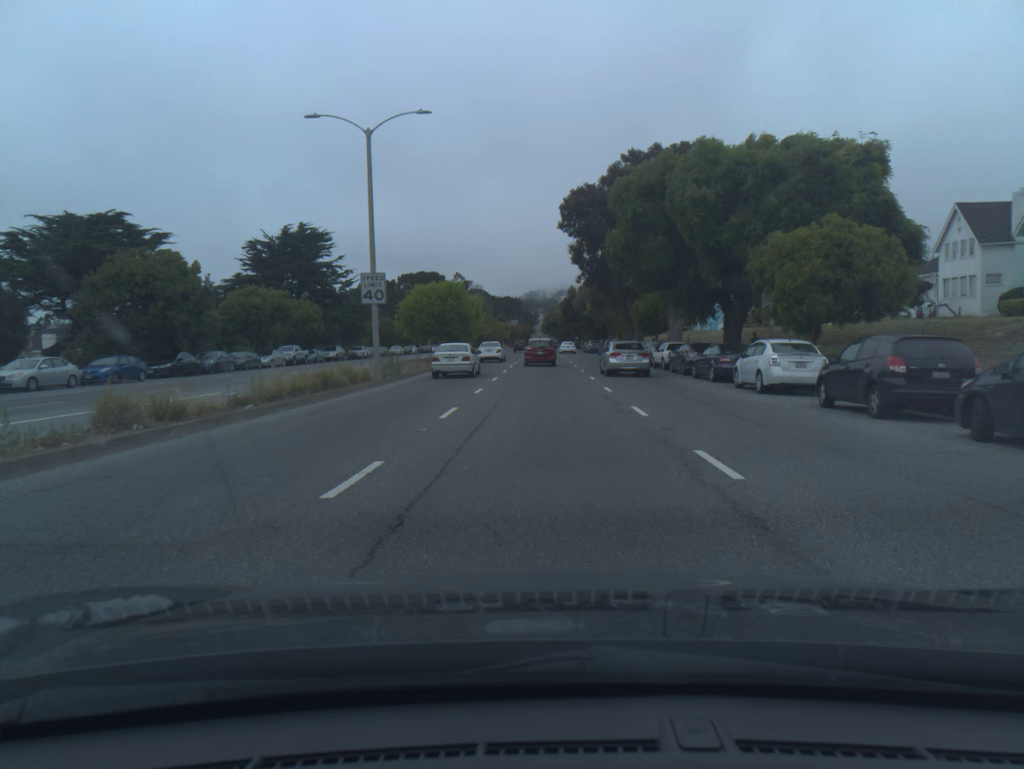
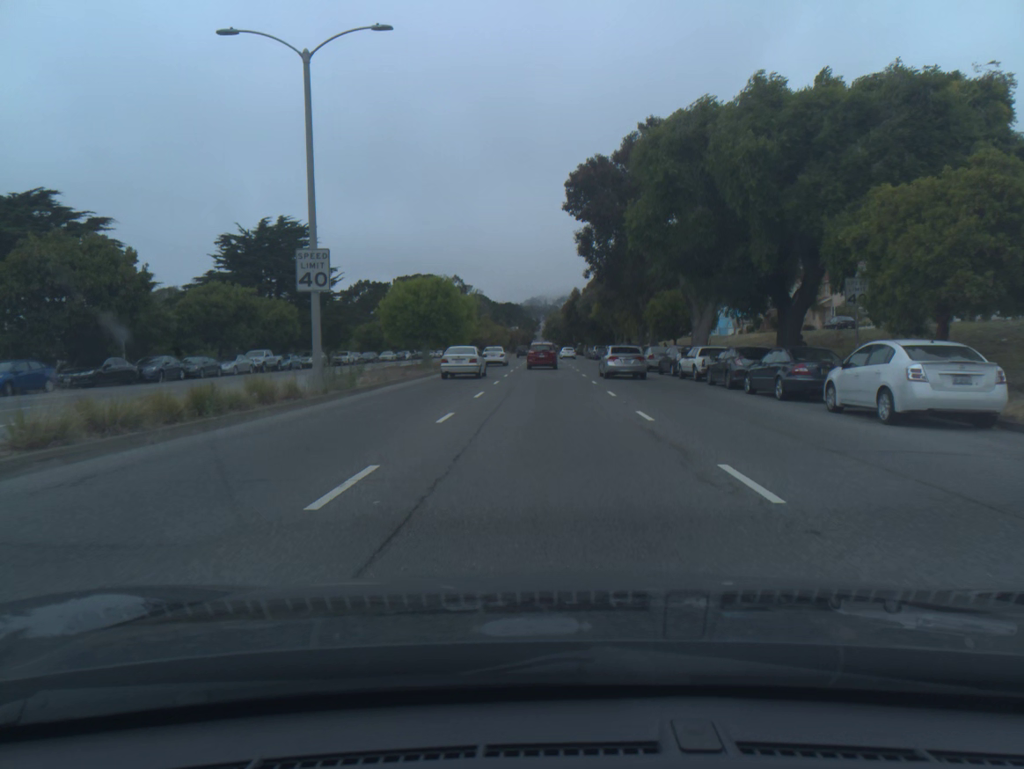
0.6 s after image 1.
(0.0, +8.0) m; 0°
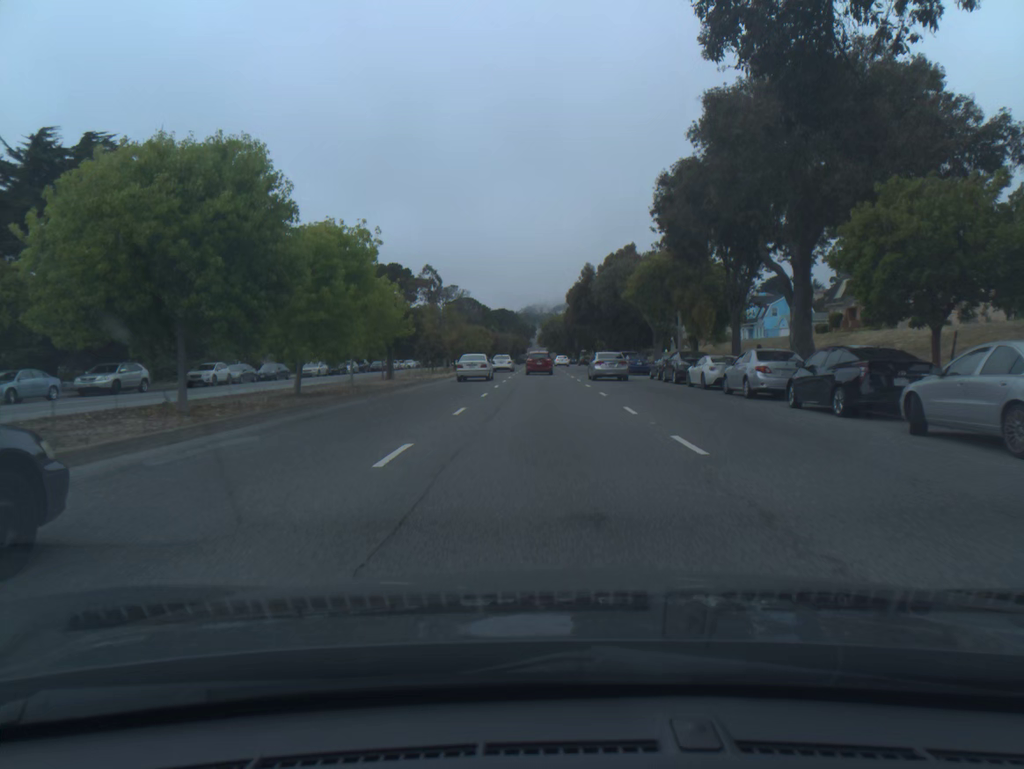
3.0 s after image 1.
(0.0, +34.1) m; 0°
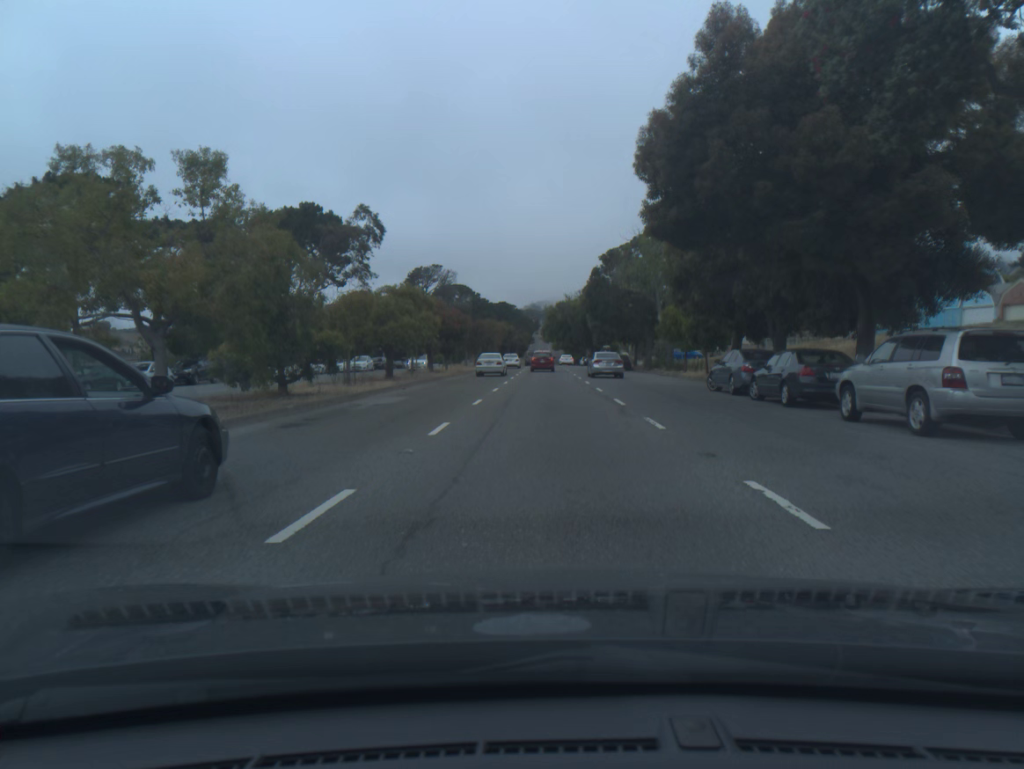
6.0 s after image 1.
(-0.3, +47.1) m; 0°
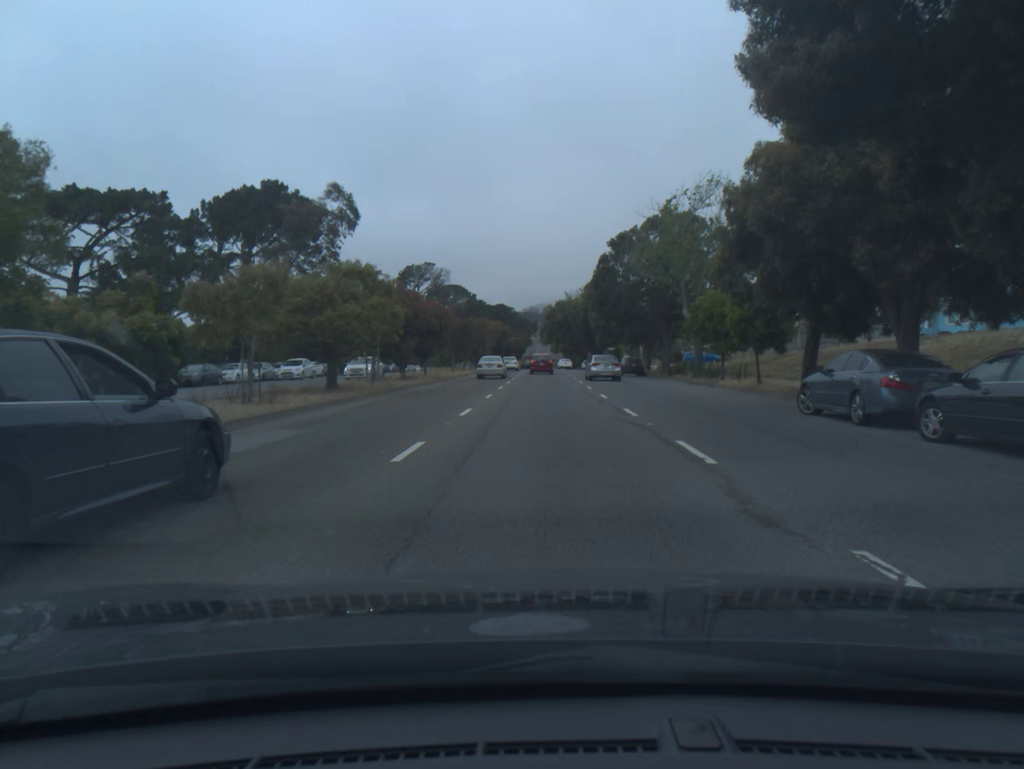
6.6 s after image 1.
(0.0, +10.1) m; 0°
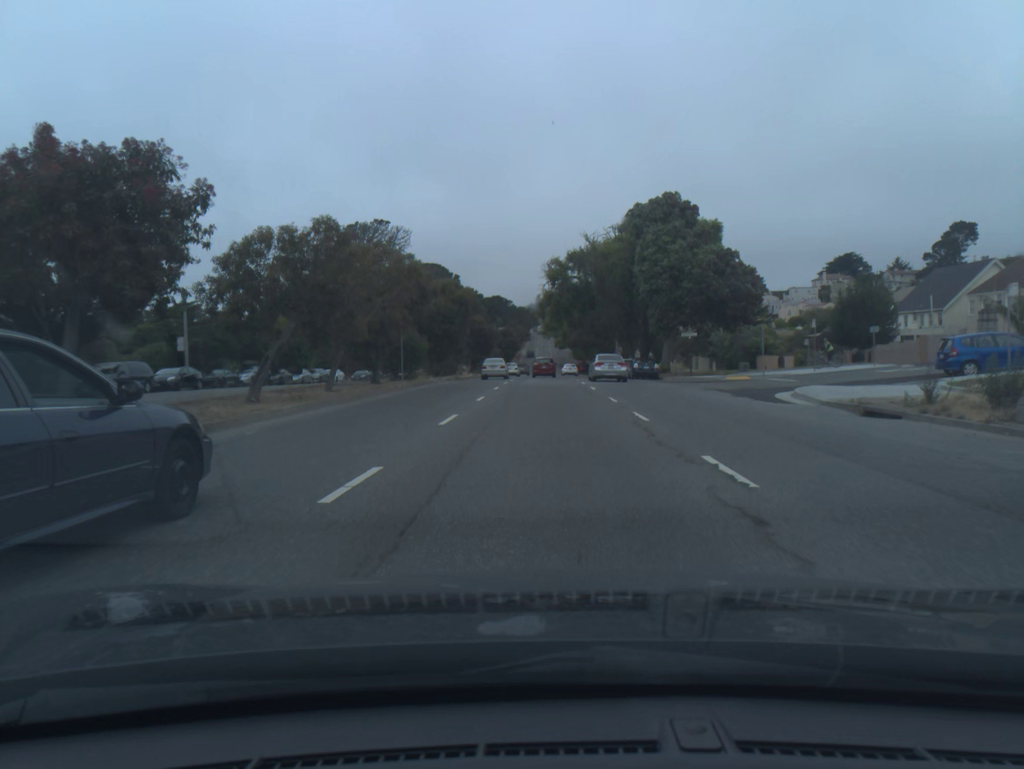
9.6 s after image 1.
(+0.2, +53.5) m; 0°
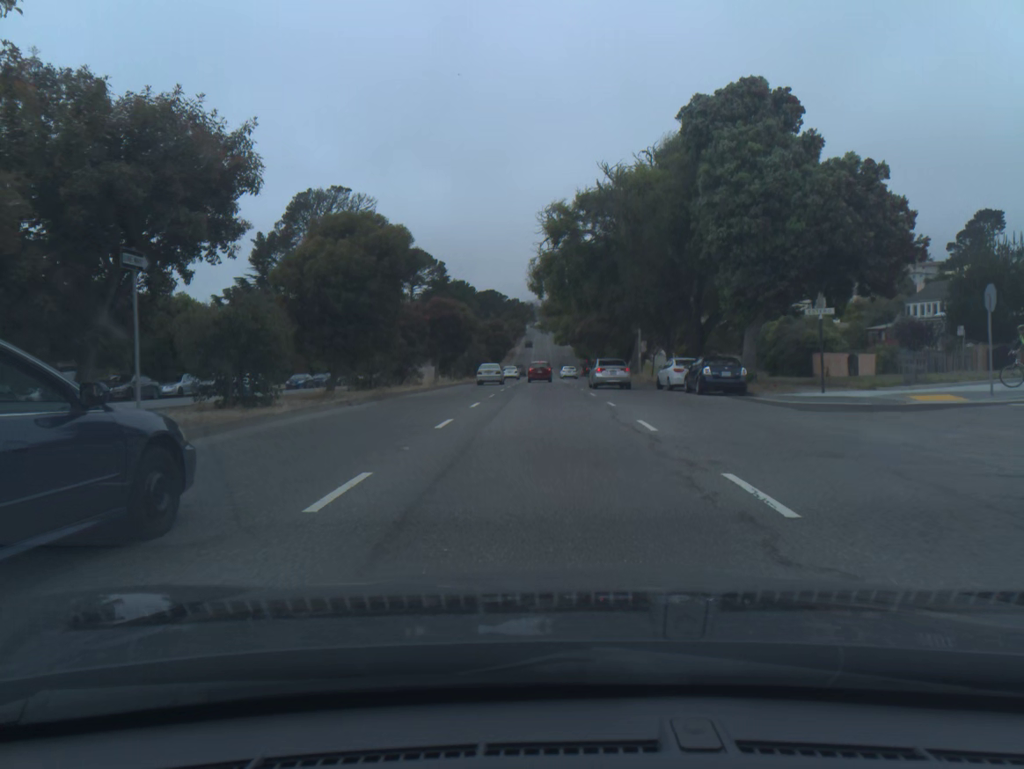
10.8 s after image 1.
(+0.1, +22.6) m; 0°
